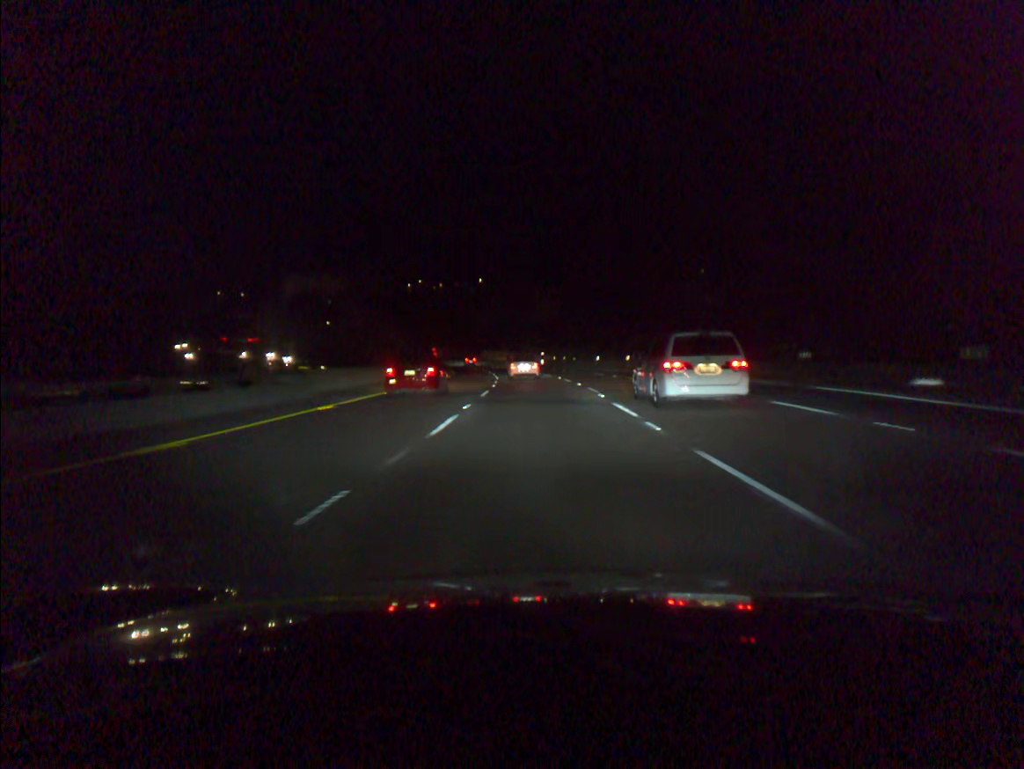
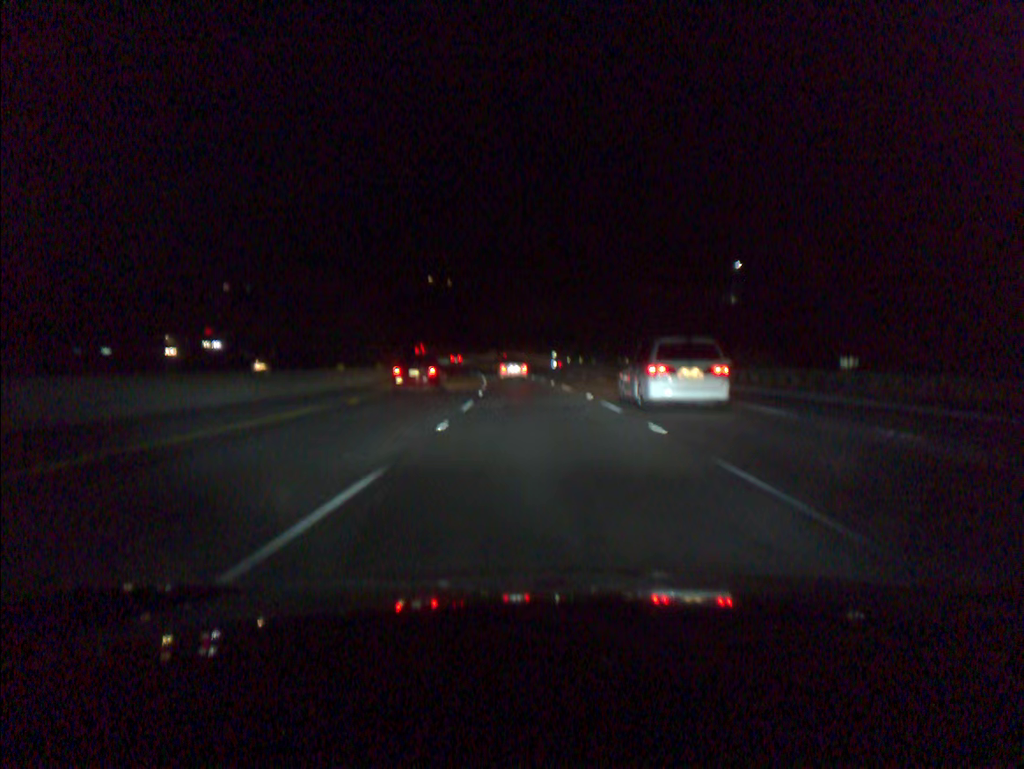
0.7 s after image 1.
(-0.1, +20.8) m; -1°
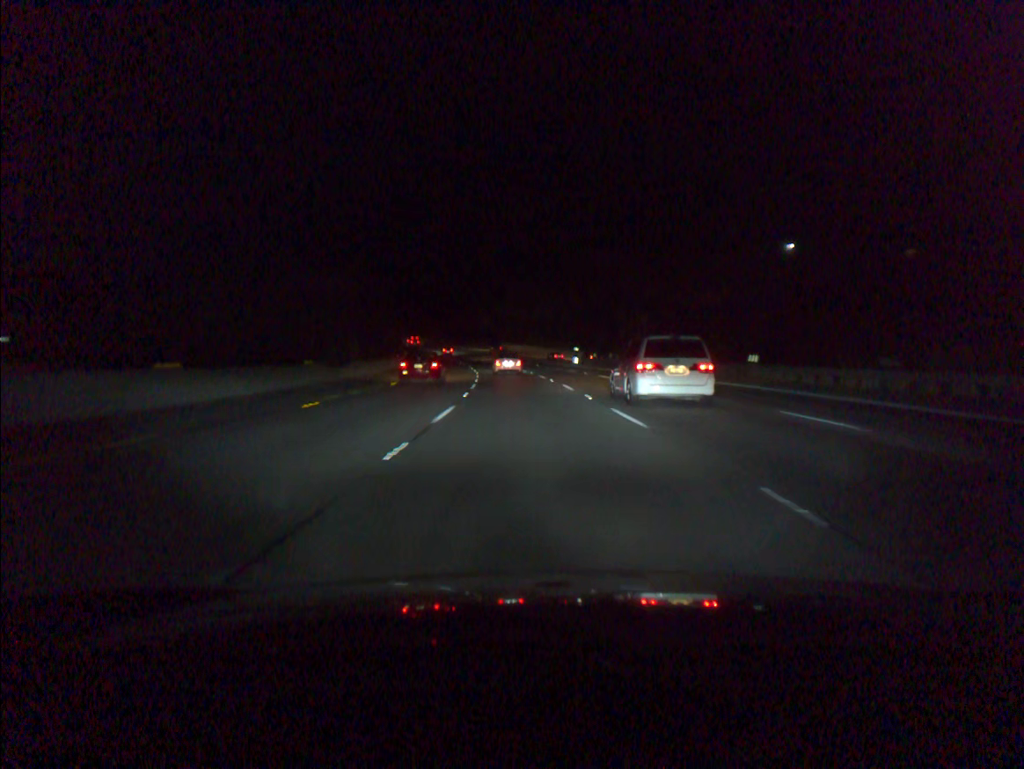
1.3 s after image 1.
(-0.2, +19.3) m; -1°
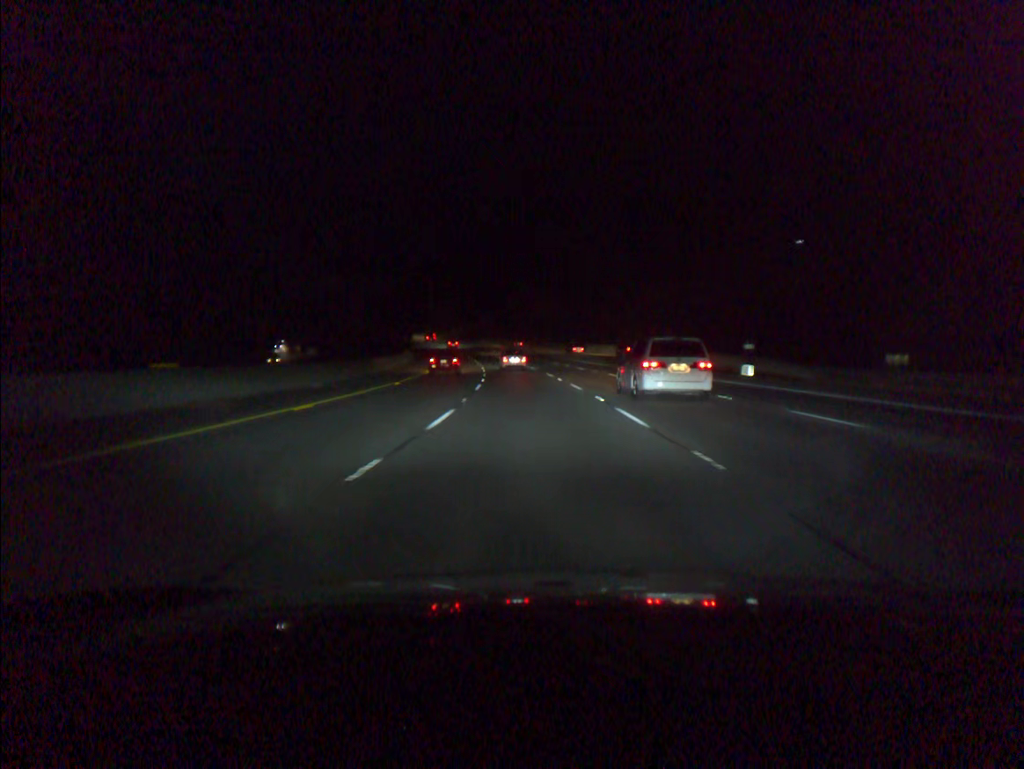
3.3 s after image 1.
(-3.1, +59.4) m; -6°
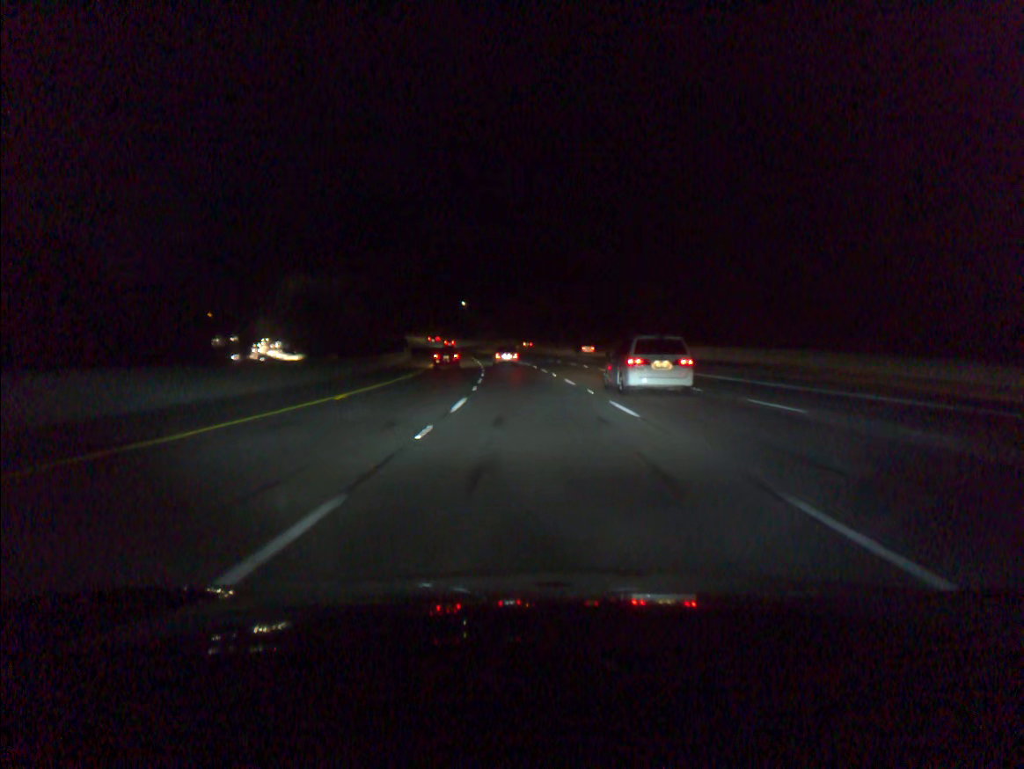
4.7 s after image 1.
(-1.2, +40.3) m; -3°
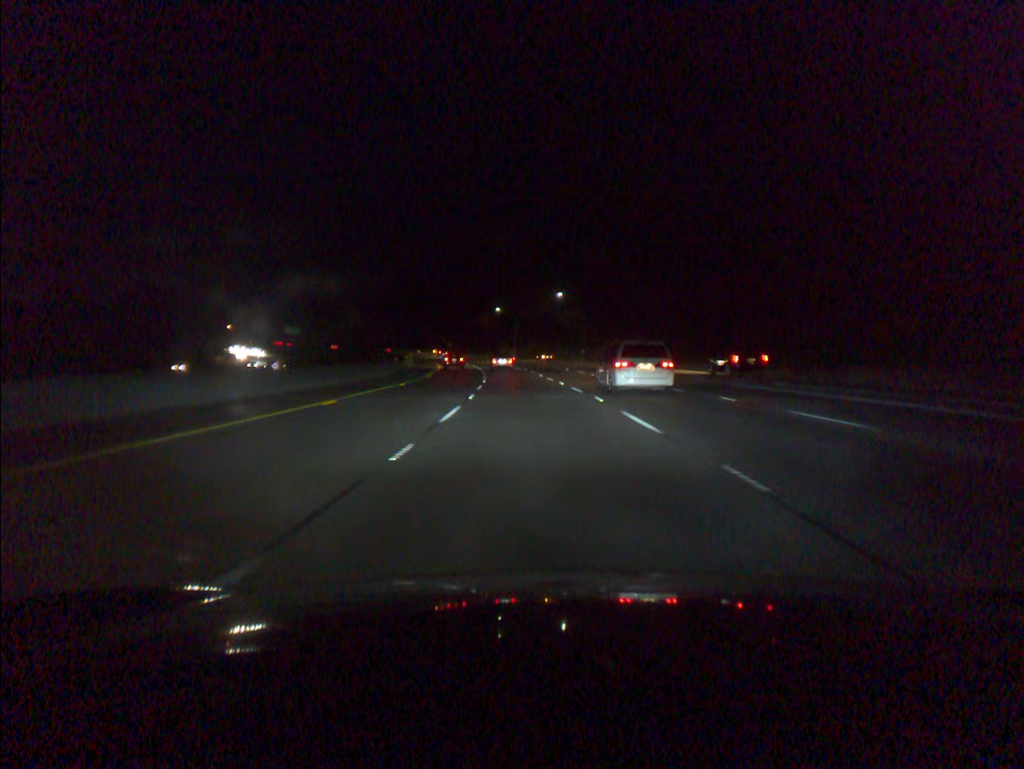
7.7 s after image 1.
(-6.3, +89.4) m; -8°
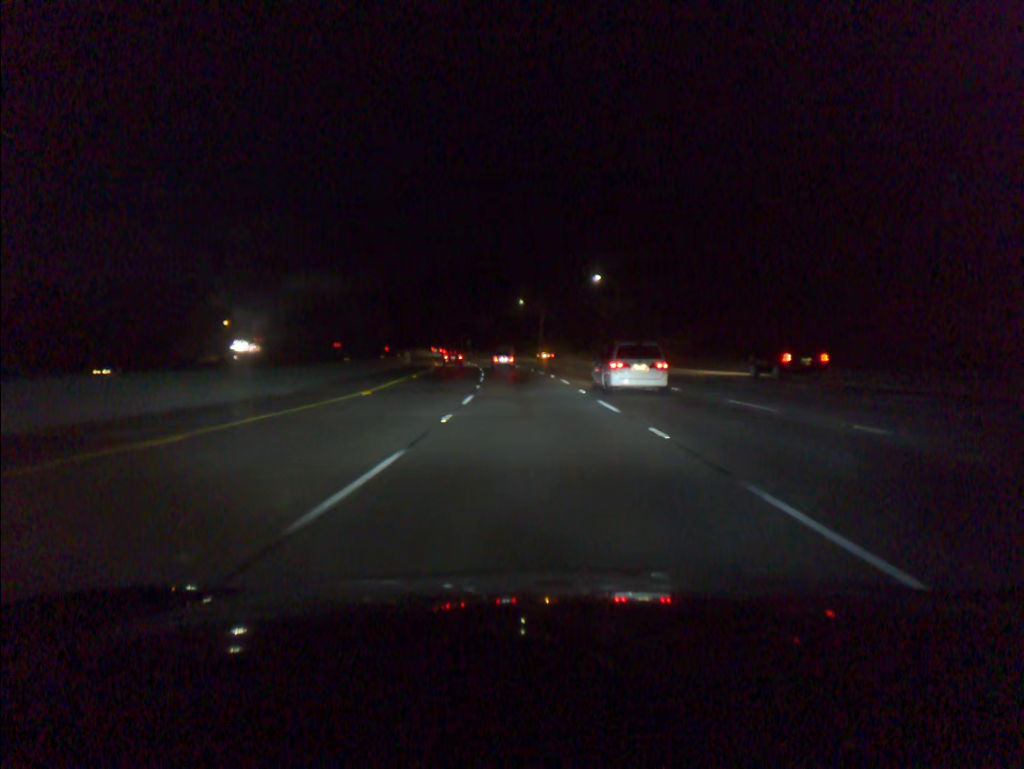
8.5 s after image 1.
(-0.4, +24.0) m; -2°
